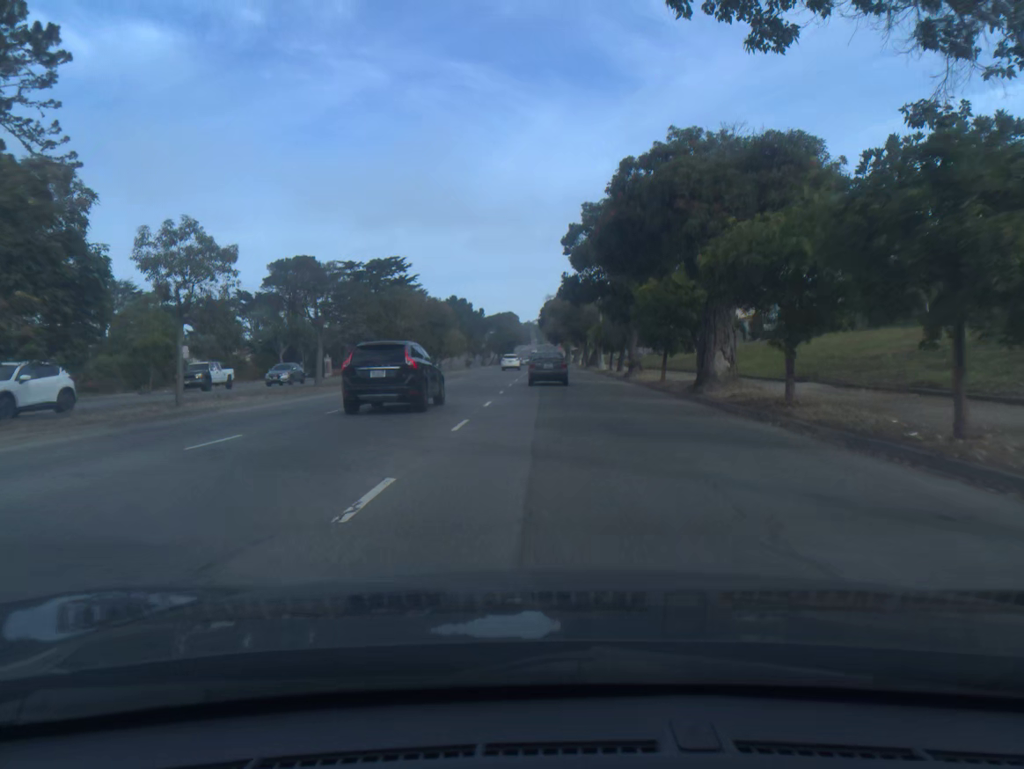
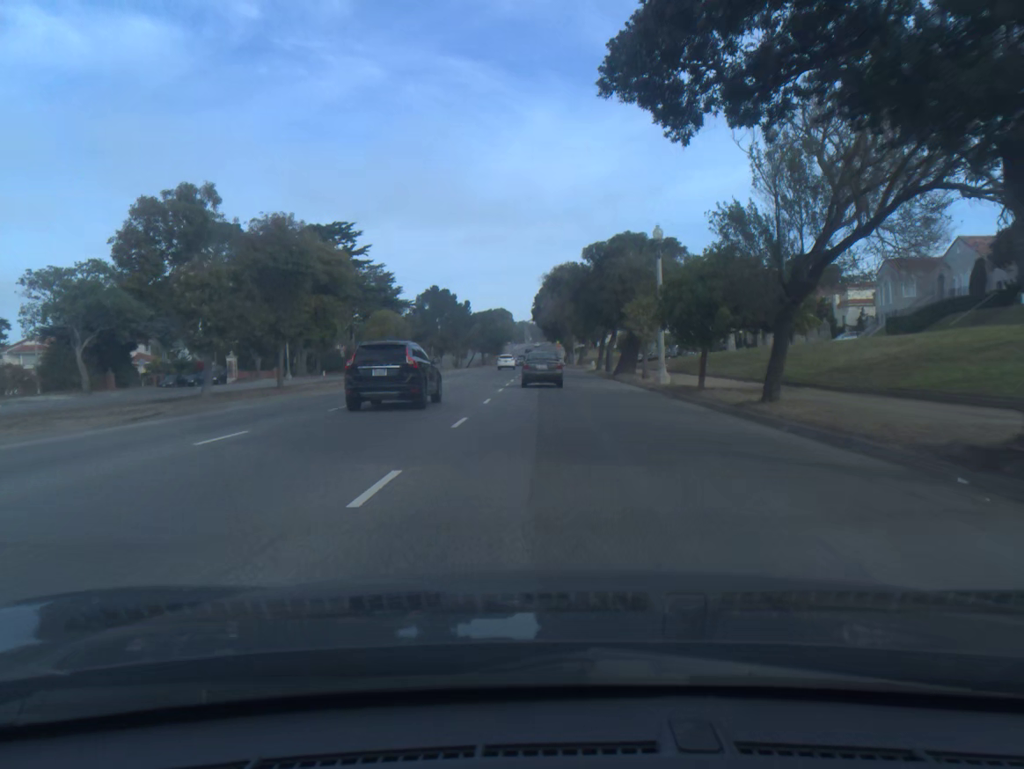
(+0.1, +35.5) m; 0°
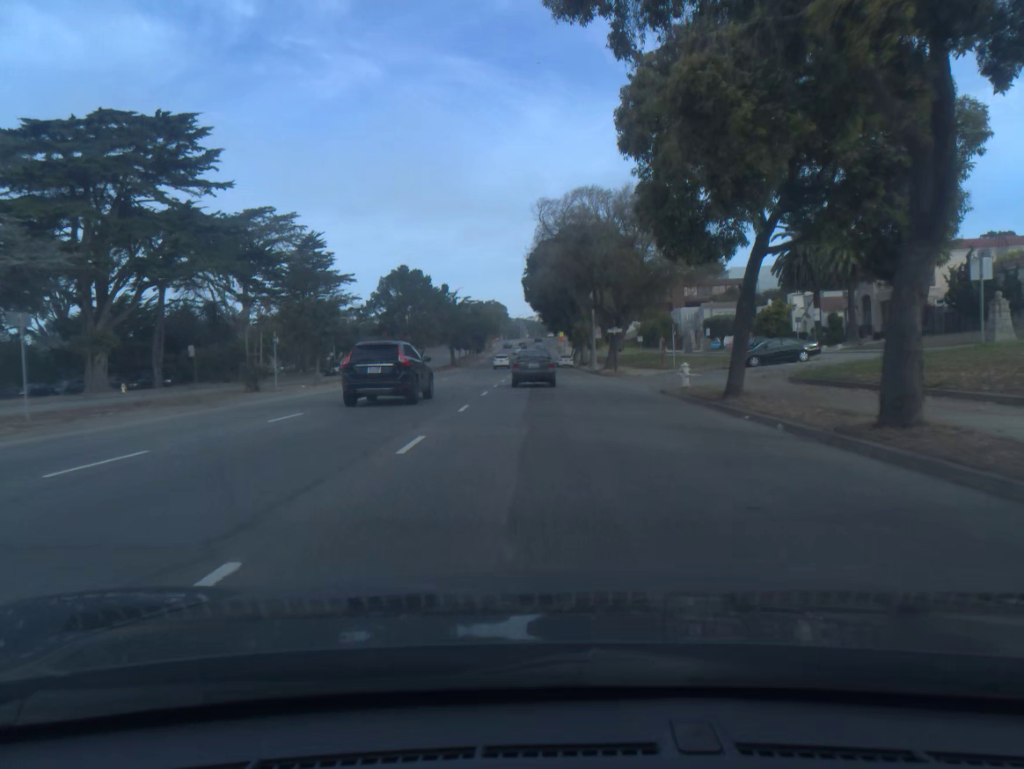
(+0.1, +47.2) m; 0°
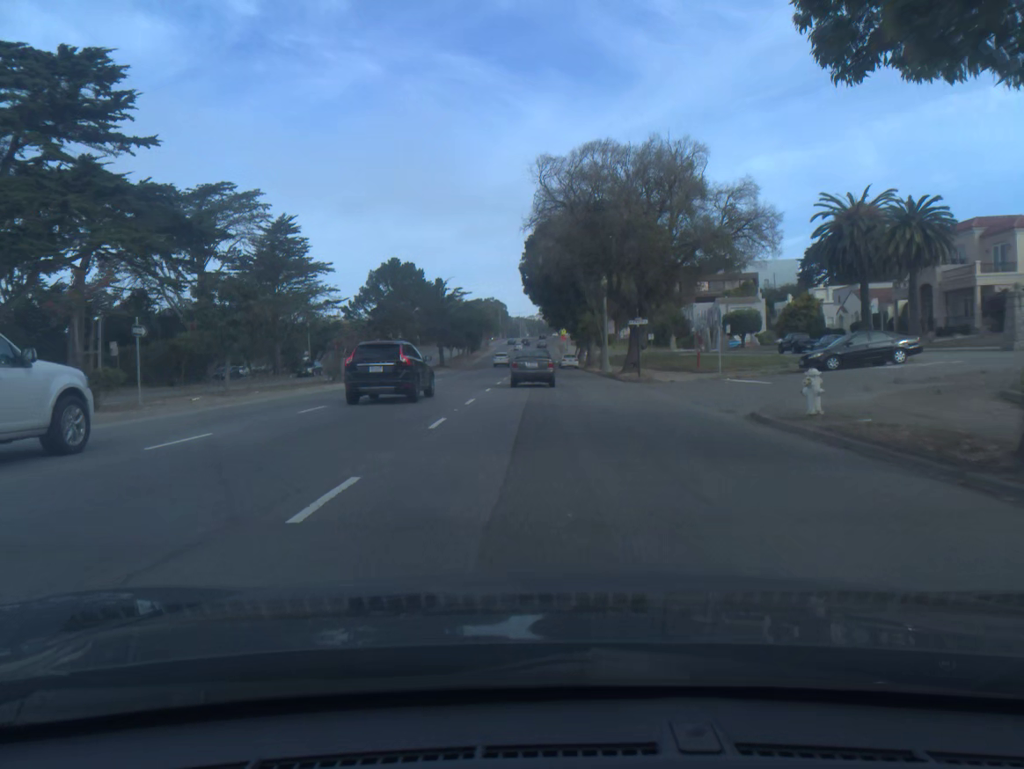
(0.0, +11.7) m; 0°
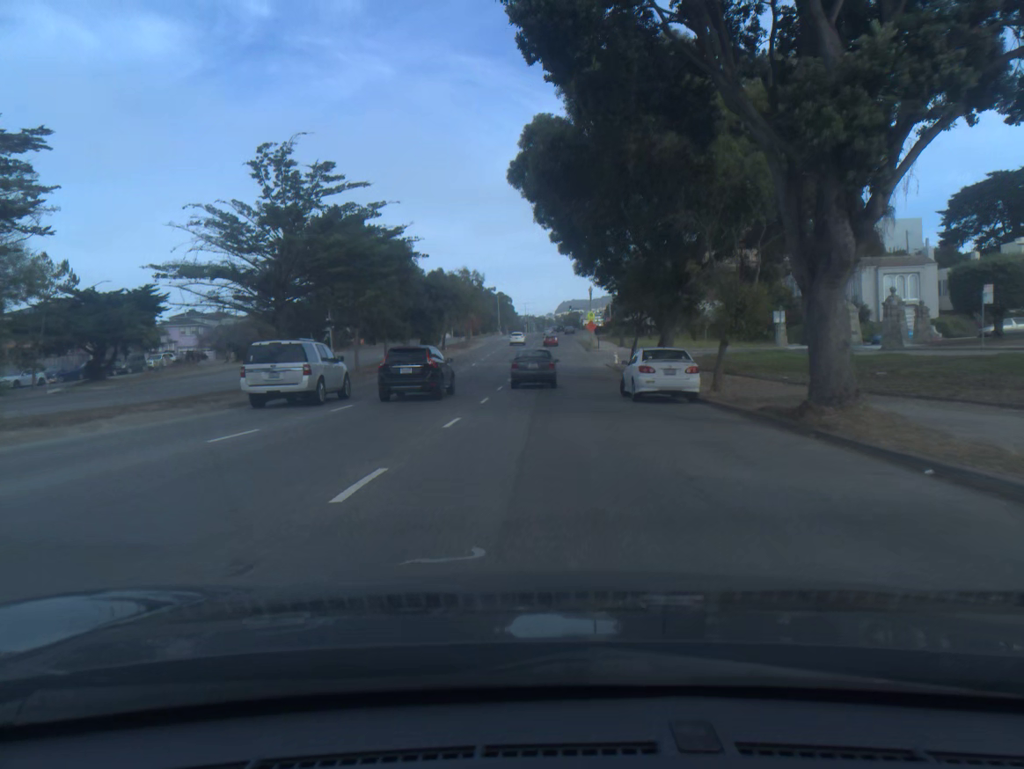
(-0.1, +56.7) m; 0°
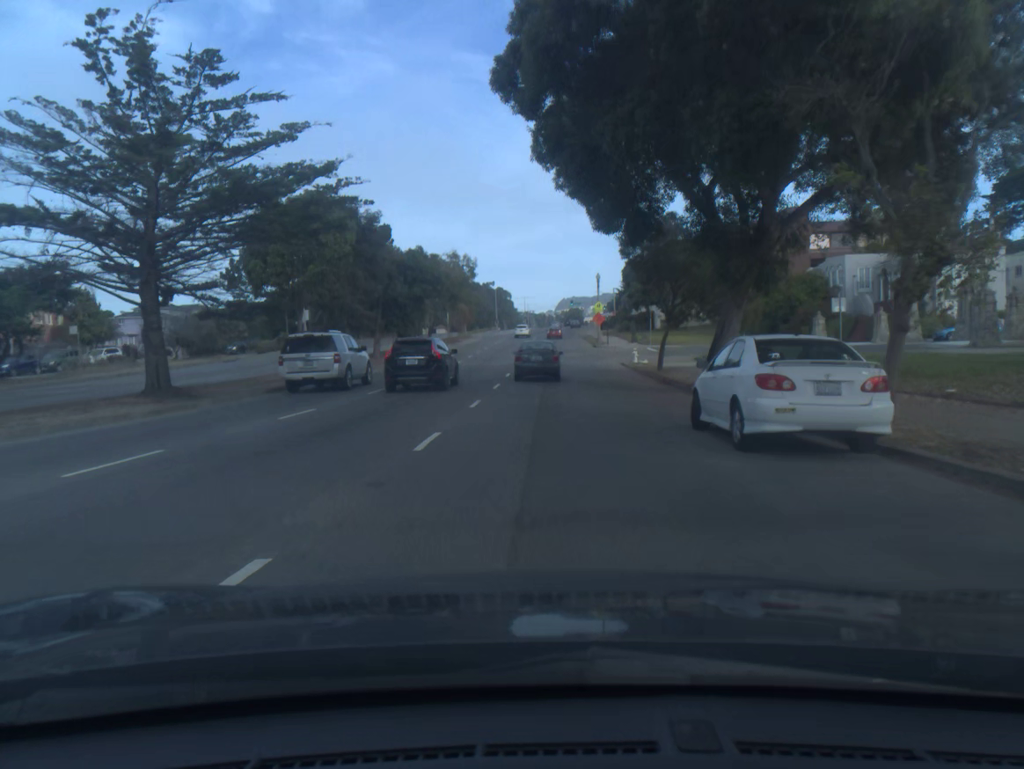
(0.0, +11.2) m; 0°
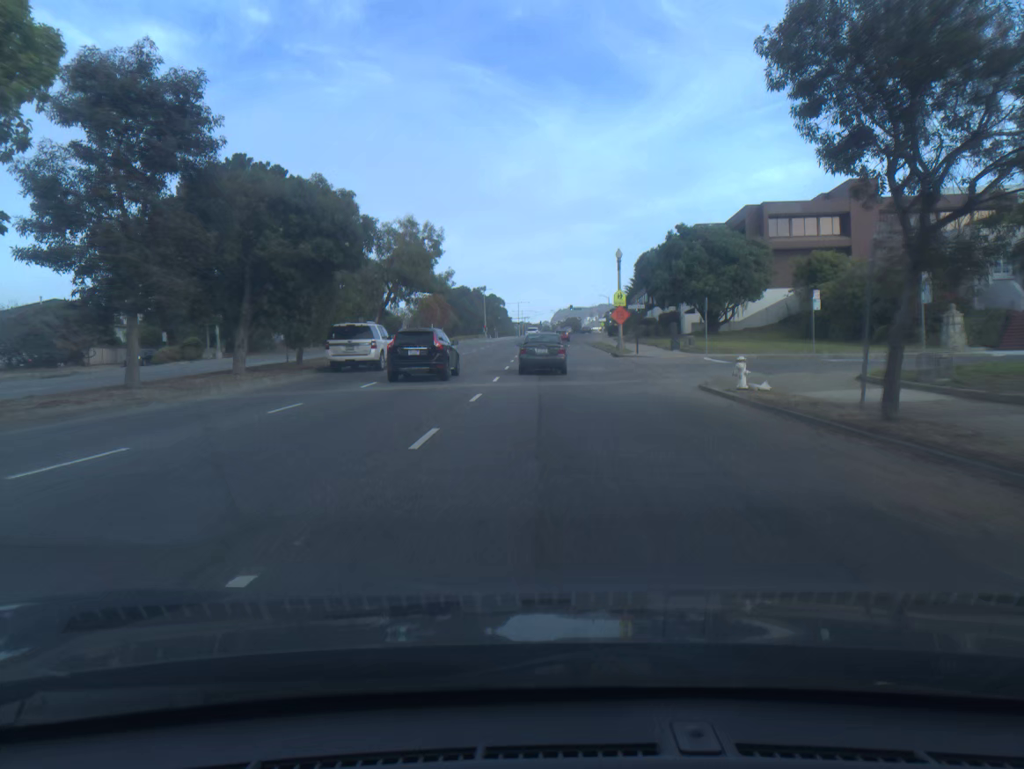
(+0.1, +22.6) m; 0°
